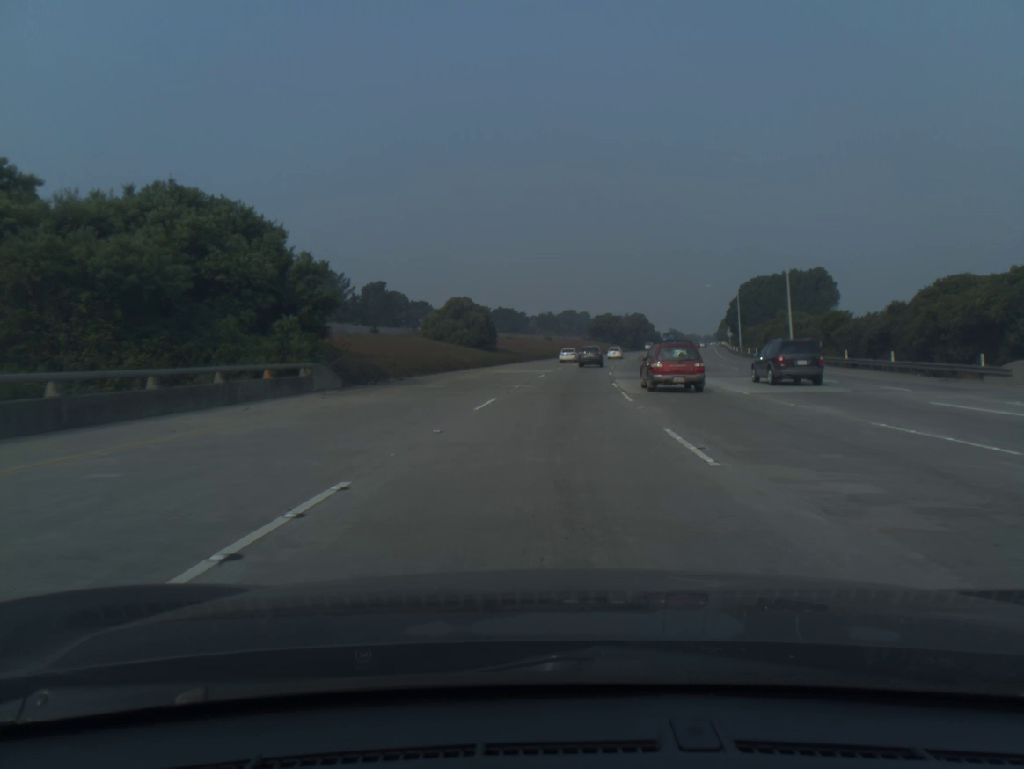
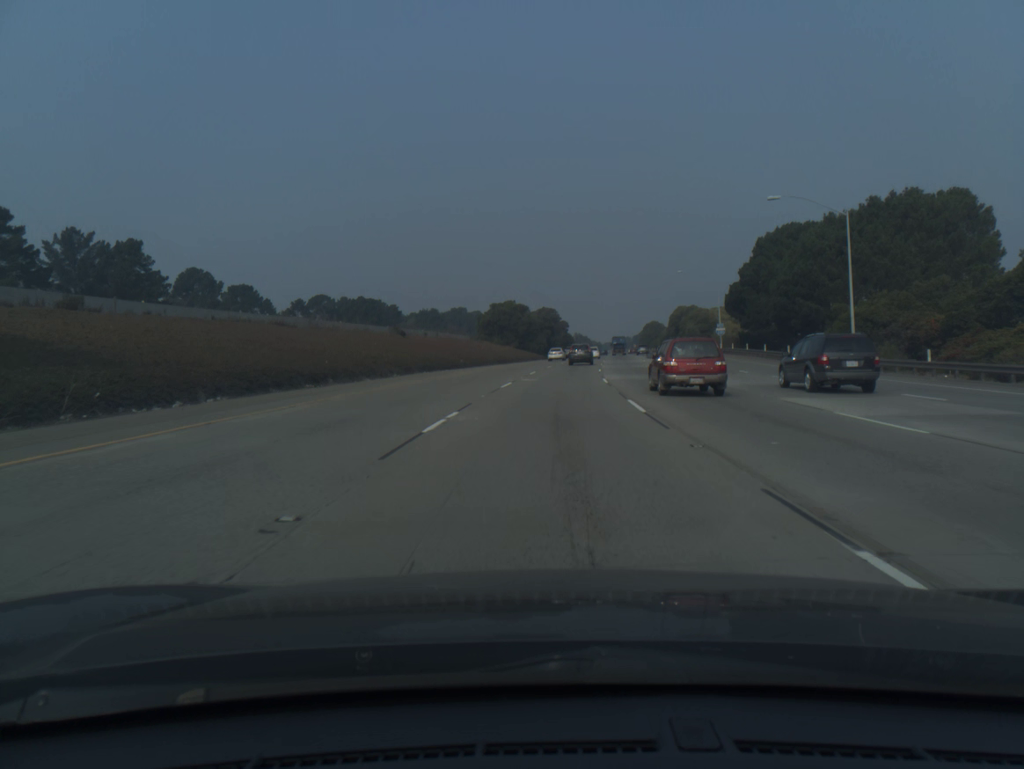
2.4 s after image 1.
(+4.8, +71.8) m; +8°
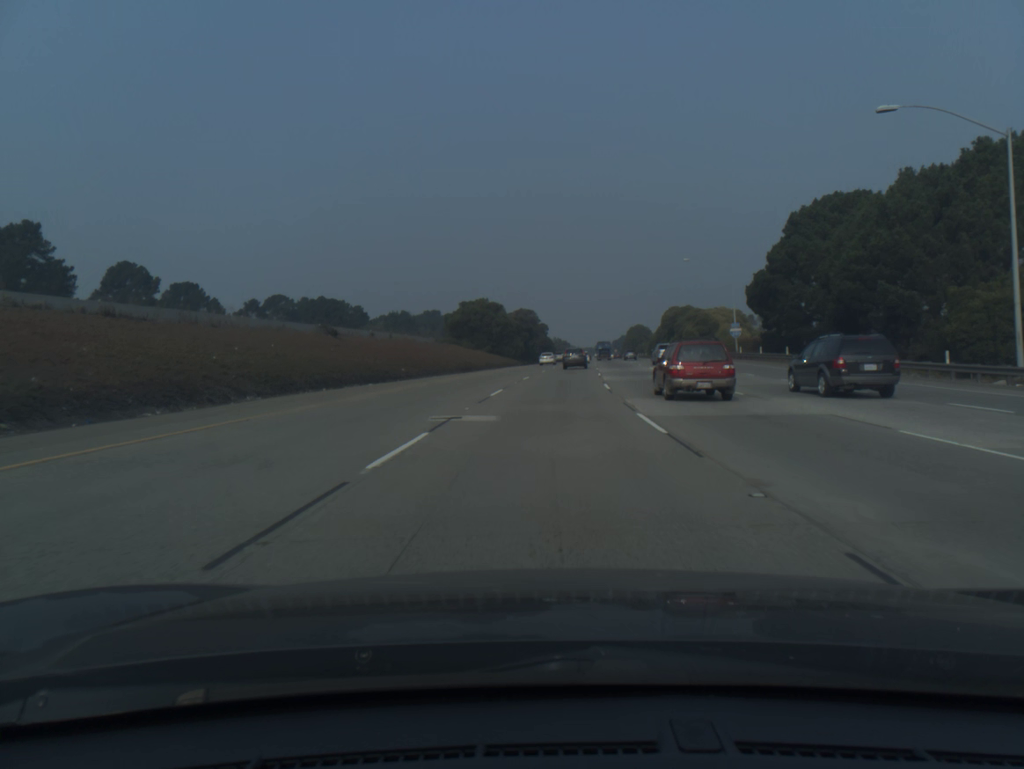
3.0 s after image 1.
(+0.3, +17.9) m; +2°
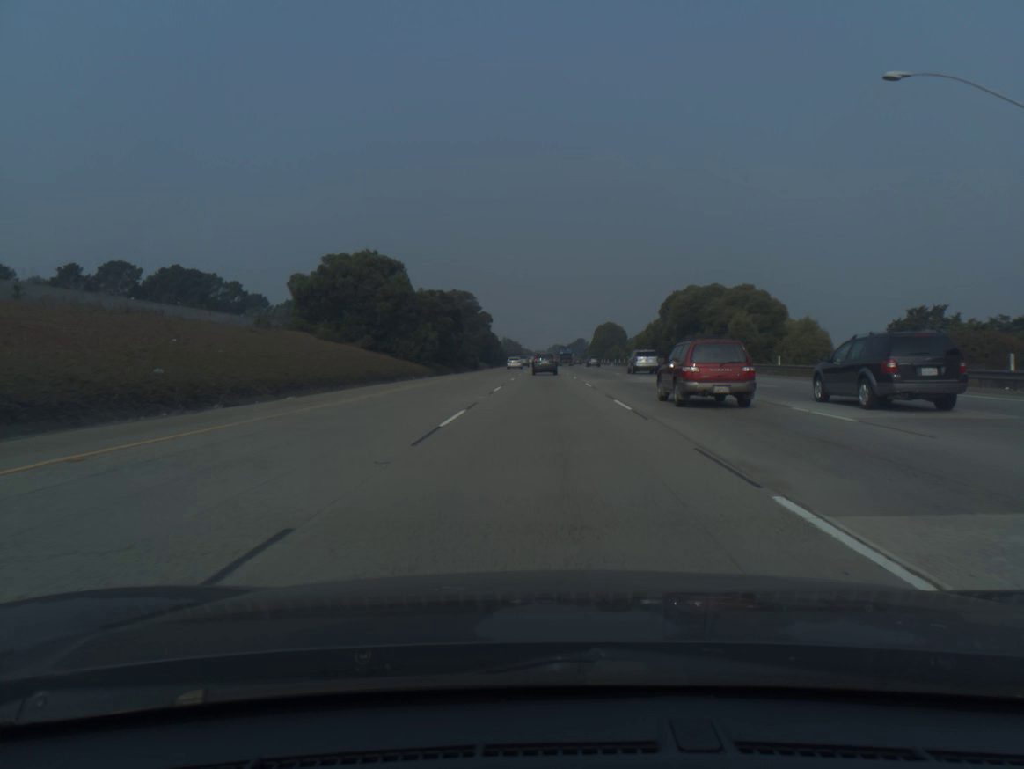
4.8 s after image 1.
(+1.8, +53.1) m; +4°
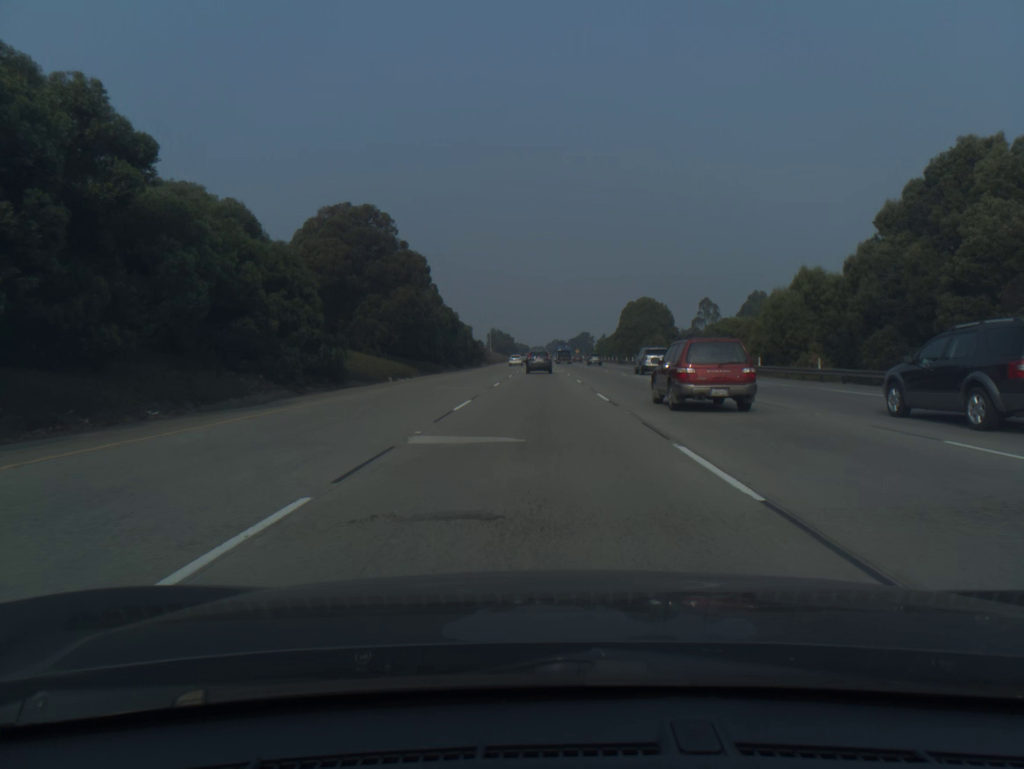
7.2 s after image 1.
(+0.5, +69.2) m; 0°
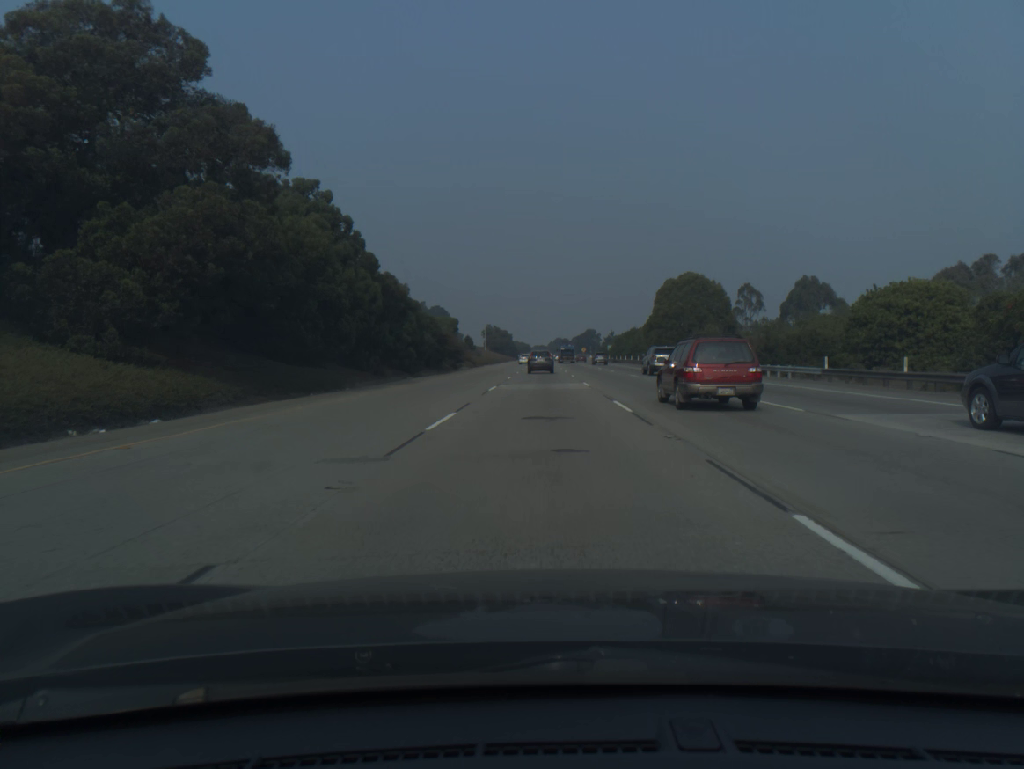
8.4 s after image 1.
(0.0, +33.9) m; 0°
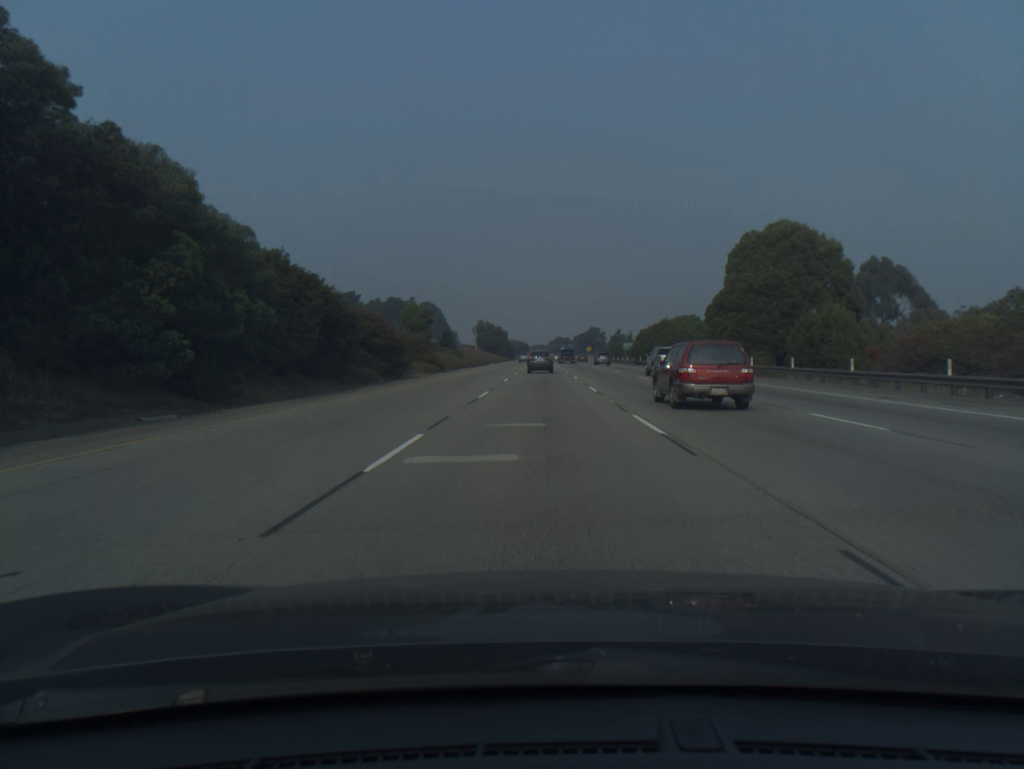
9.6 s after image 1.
(0.0, +33.5) m; 0°
